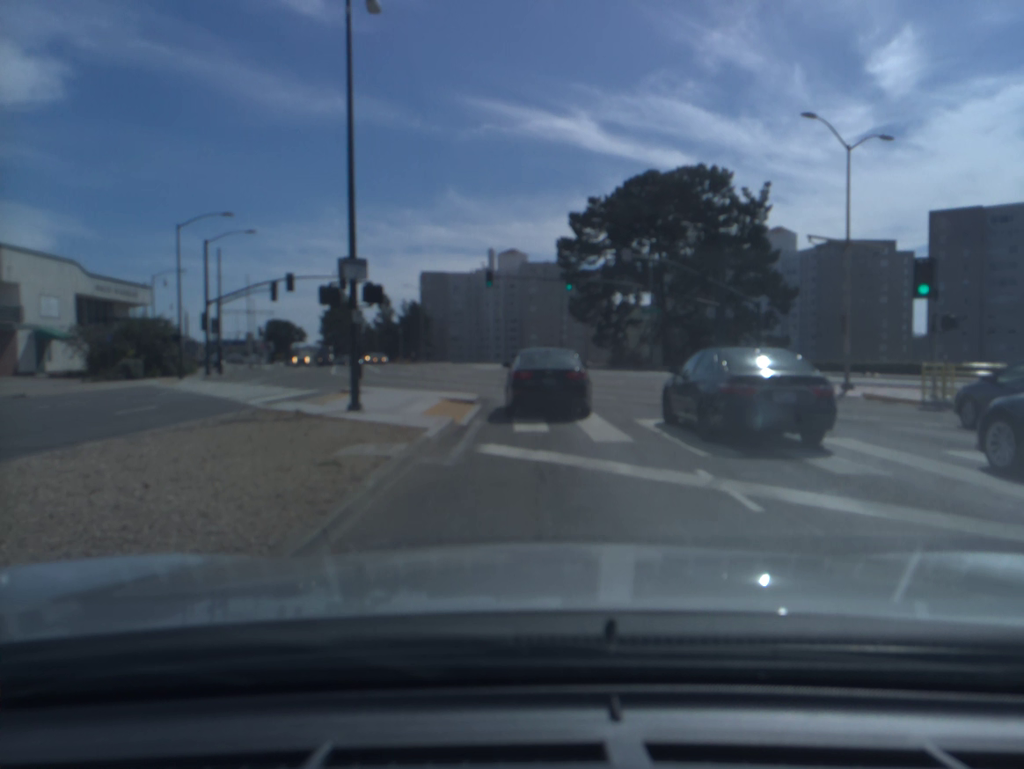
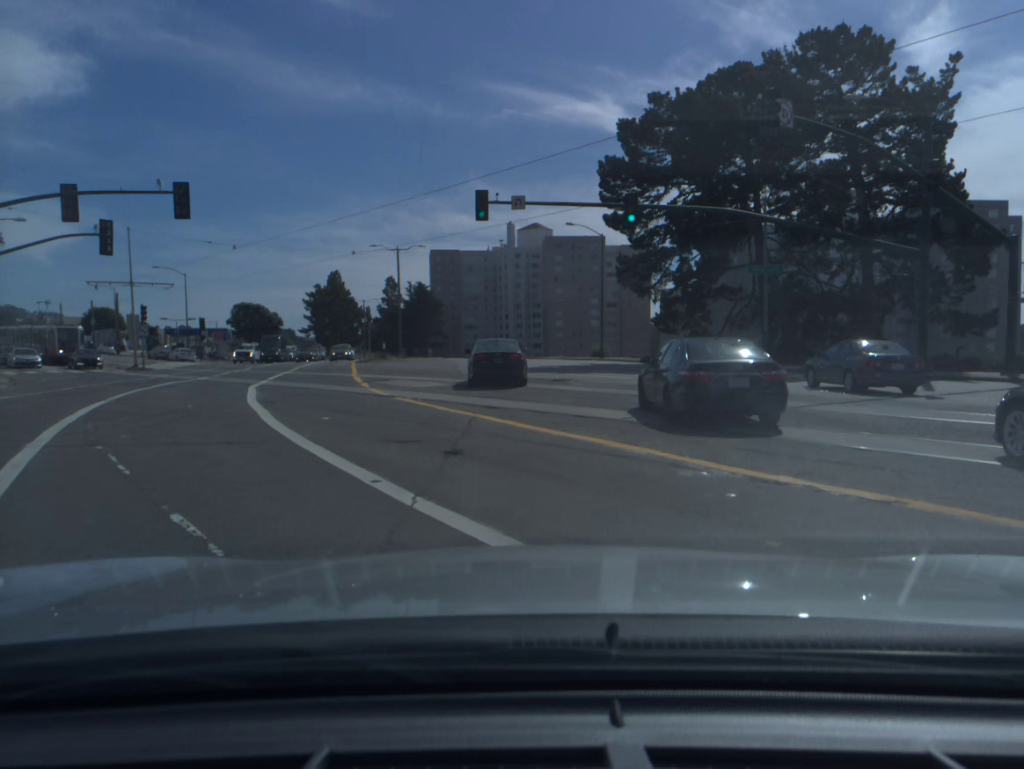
(+0.1, +28.0) m; -2°
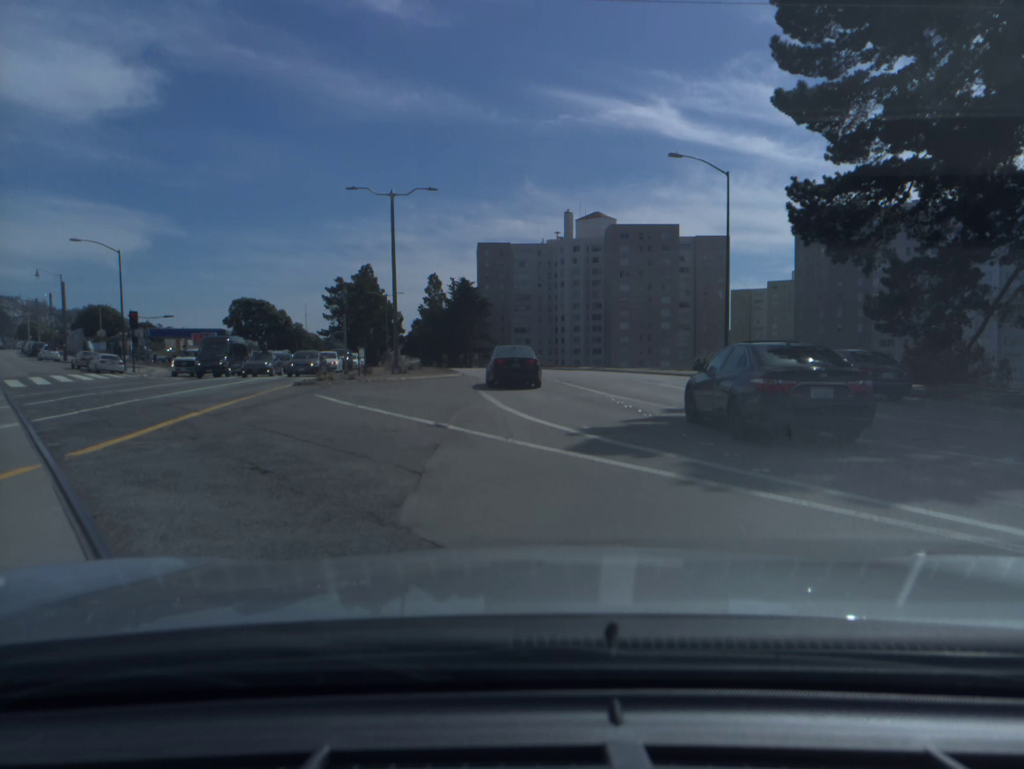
(-0.9, +26.2) m; -3°
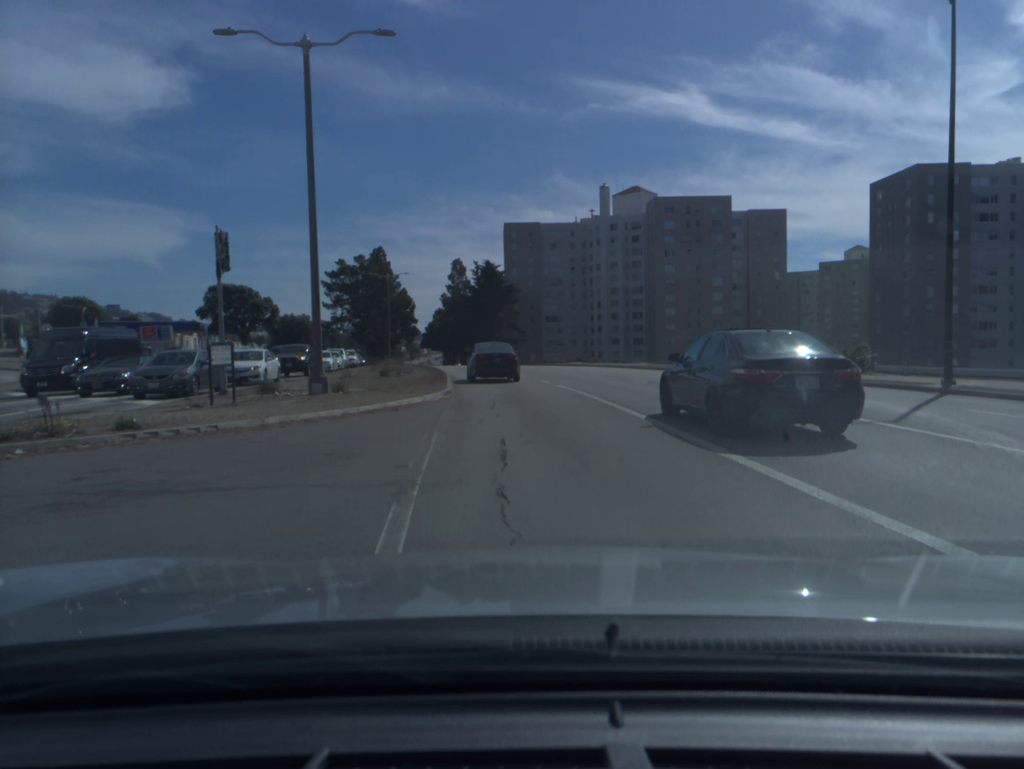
(-0.4, +19.7) m; -3°
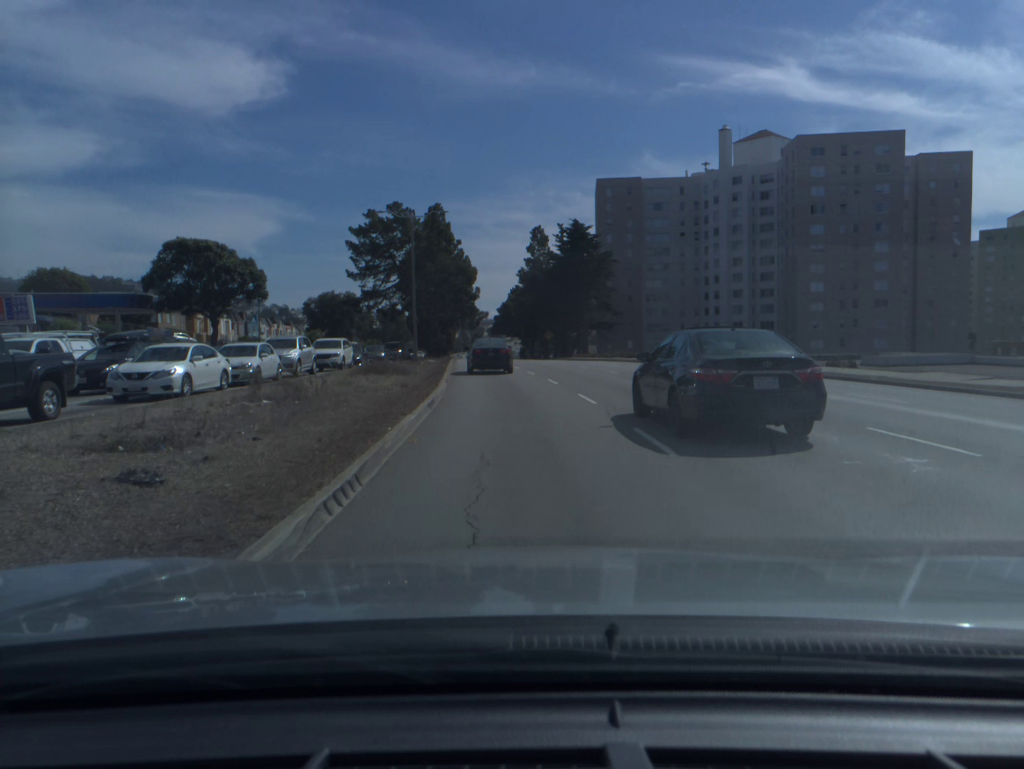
(-1.6, +32.2) m; -6°
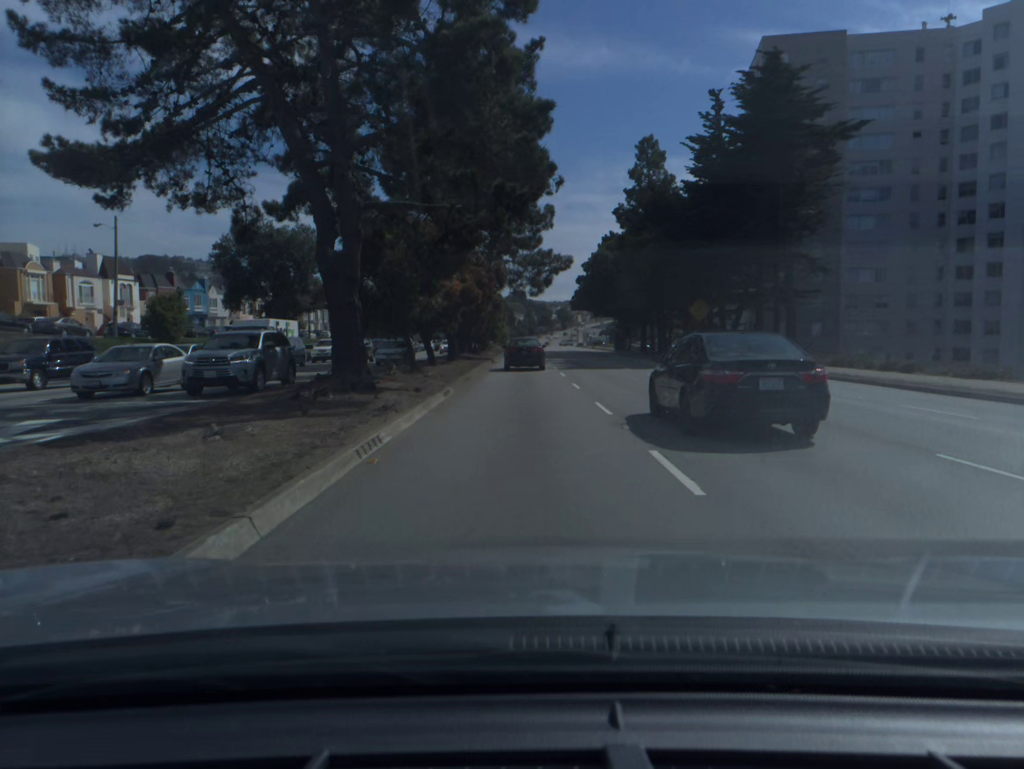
(-3.9, +60.9) m; -5°
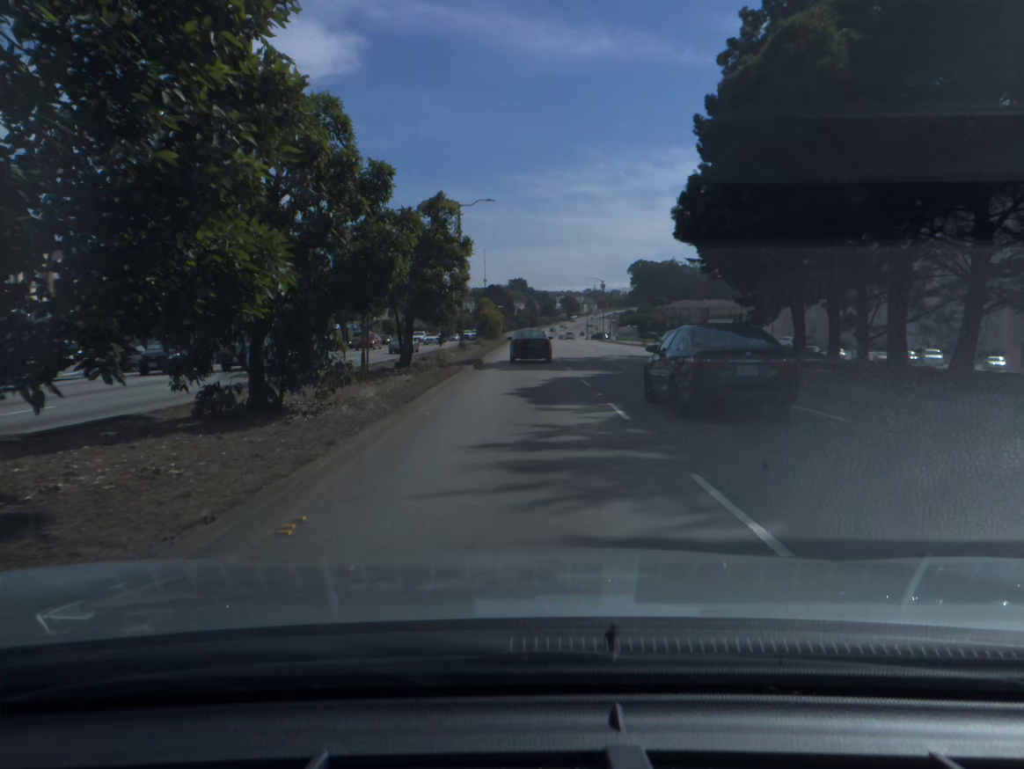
(-0.3, +53.9) m; 0°
